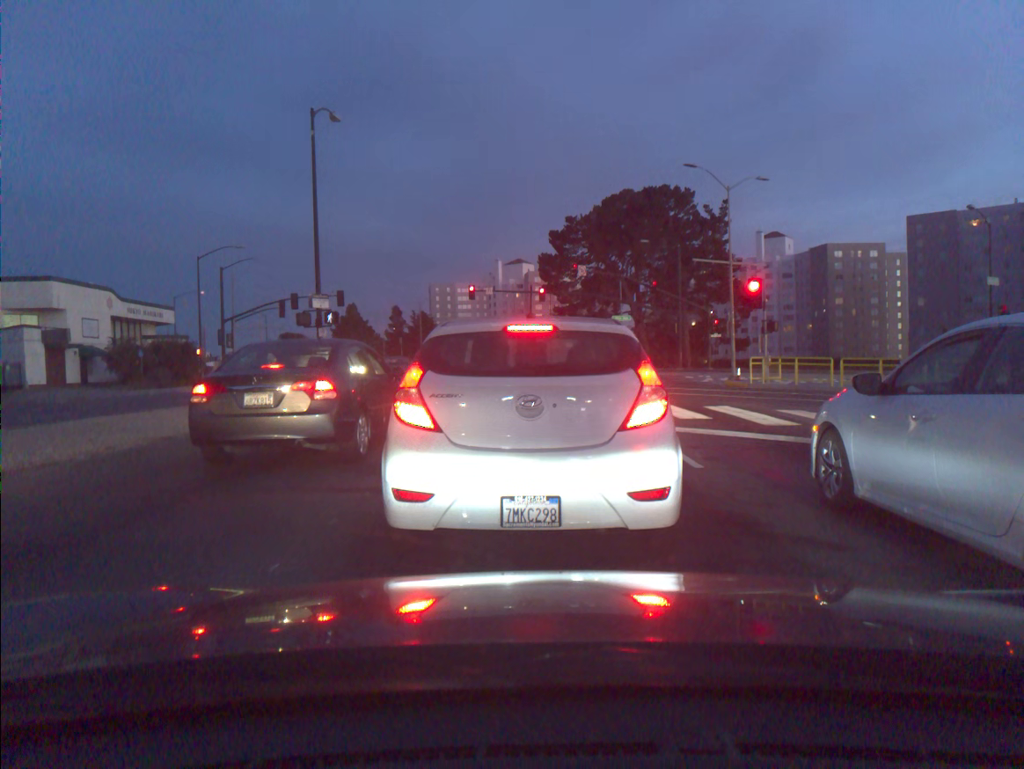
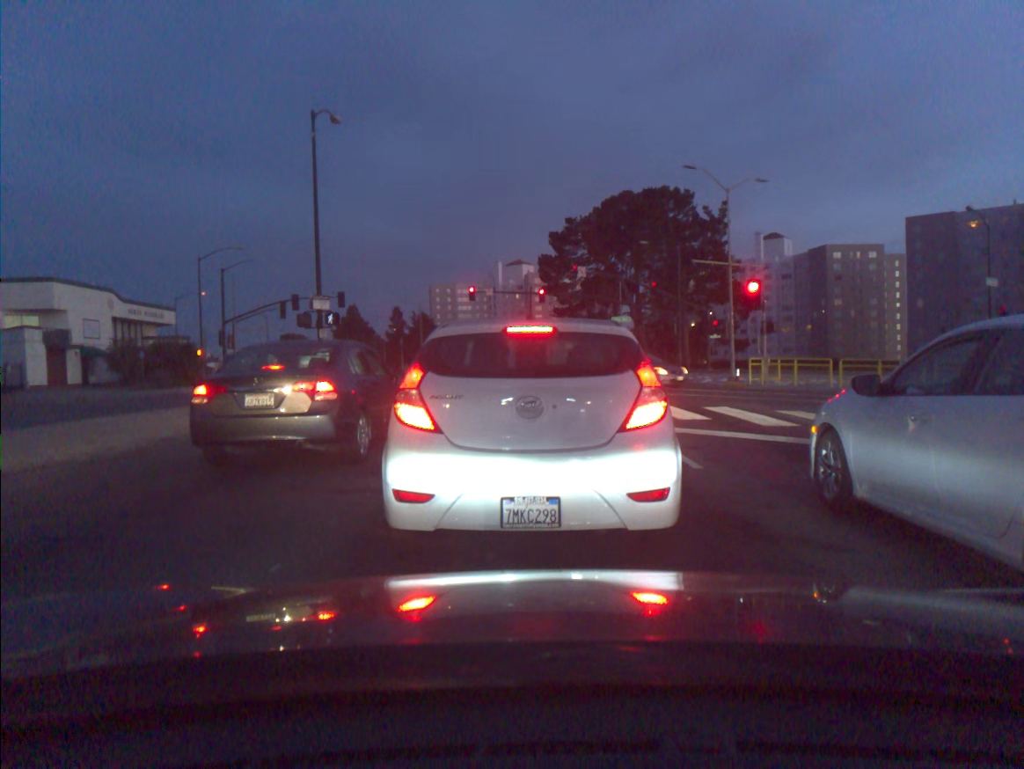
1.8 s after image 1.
(0.0, 0.0) m; 0°
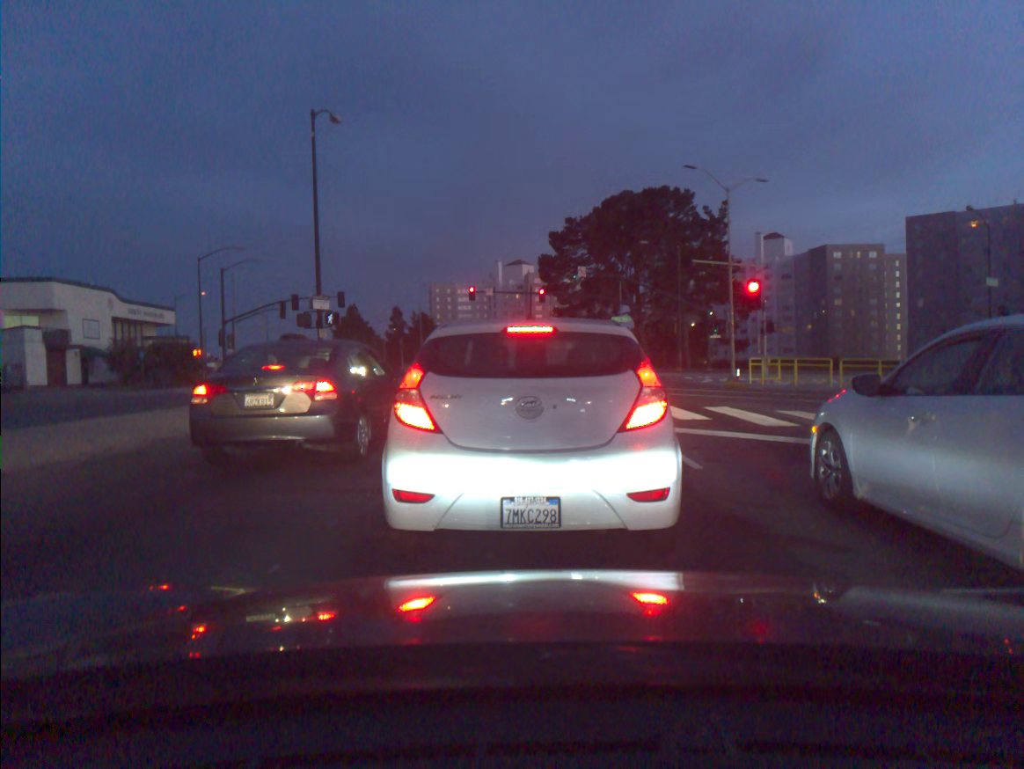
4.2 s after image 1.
(0.0, 0.0) m; 0°
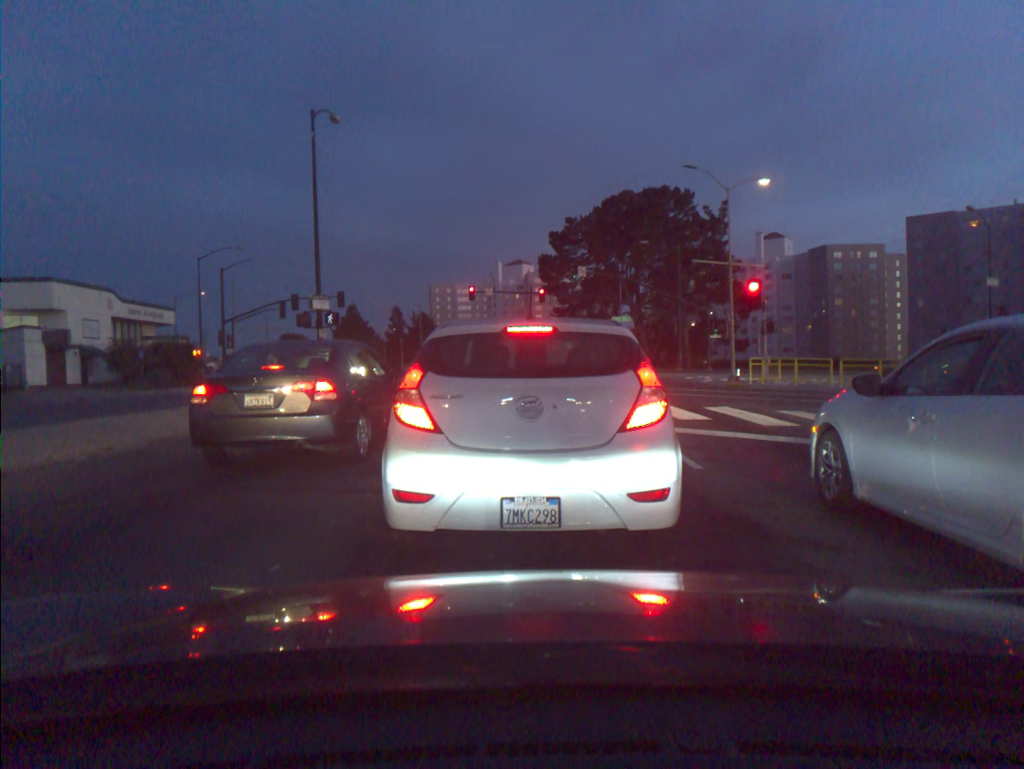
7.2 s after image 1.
(0.0, 0.0) m; 0°
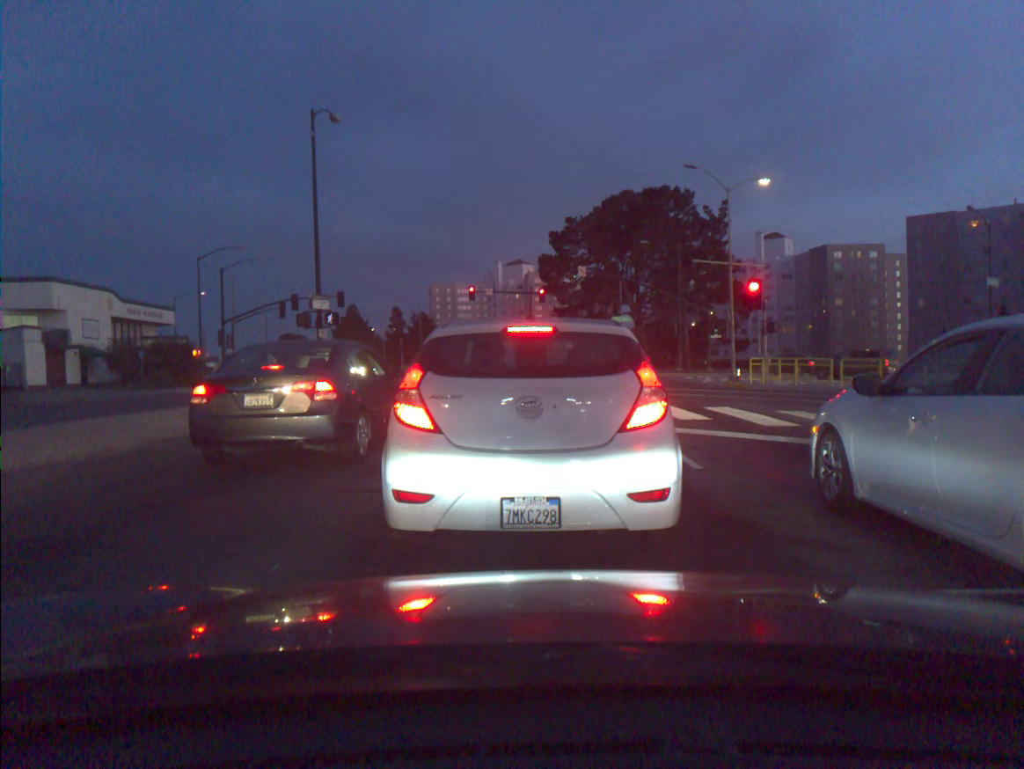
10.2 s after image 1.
(0.0, +0.1) m; 0°
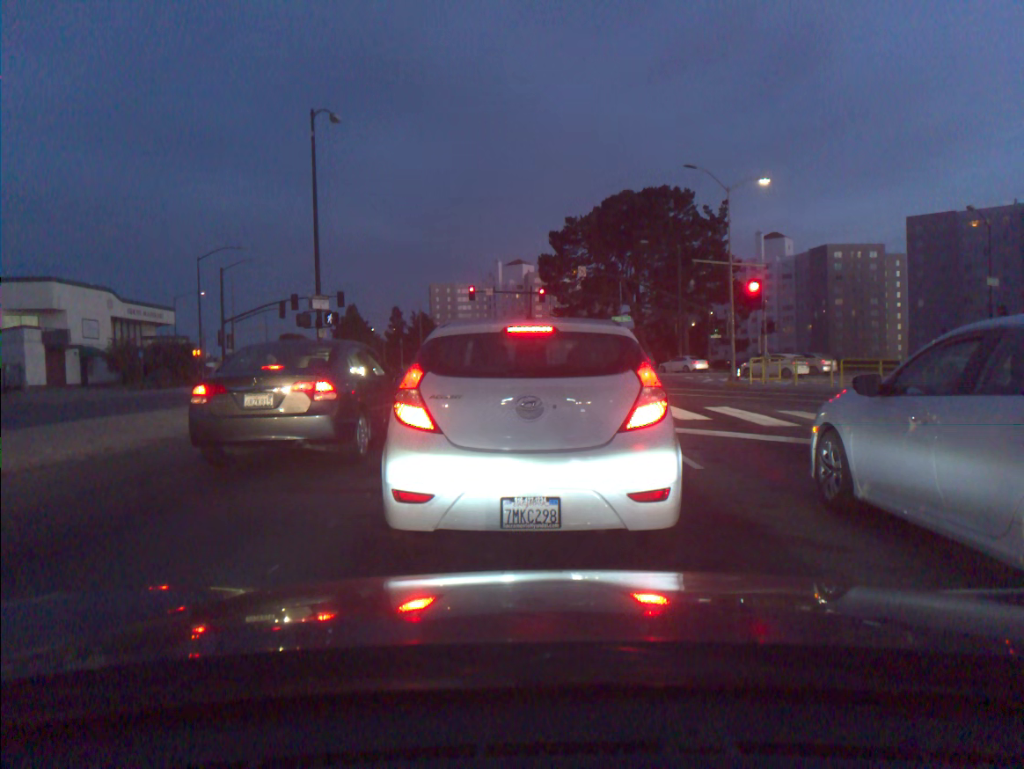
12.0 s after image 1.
(0.0, 0.0) m; 0°
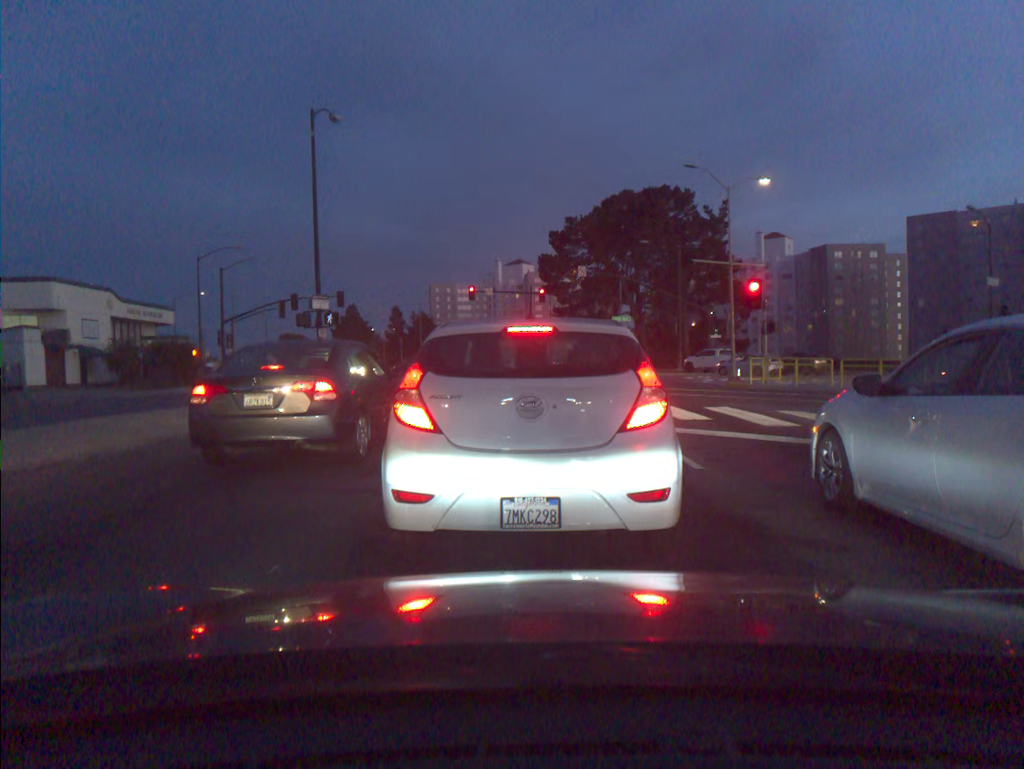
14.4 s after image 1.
(0.0, 0.0) m; 0°
